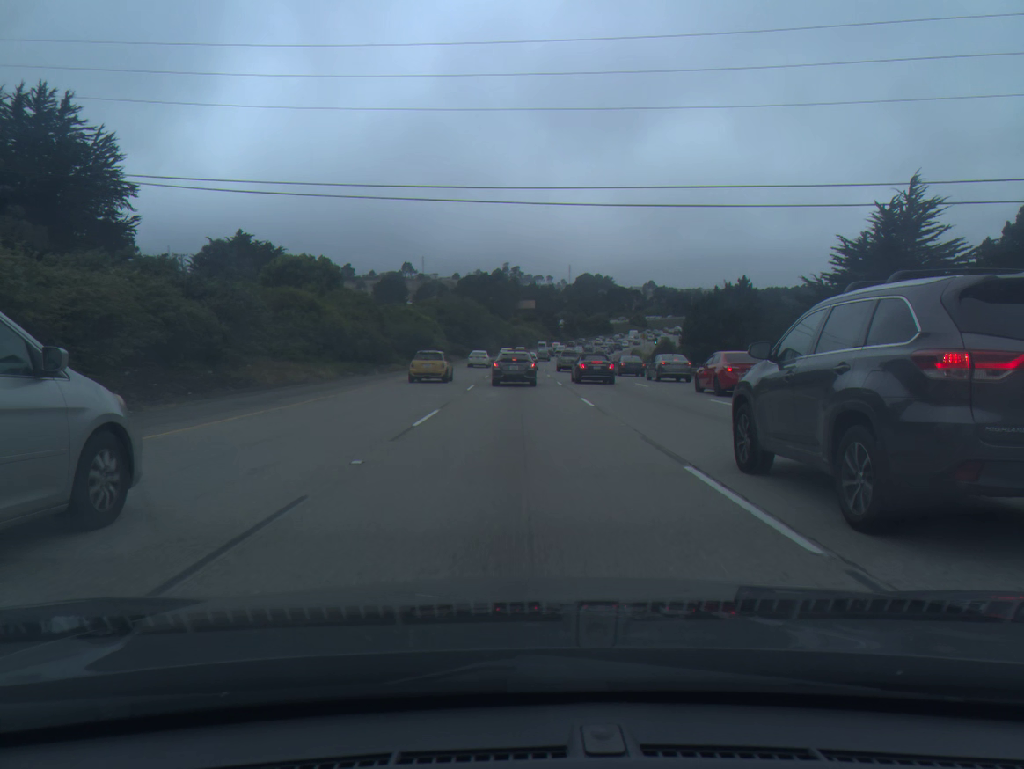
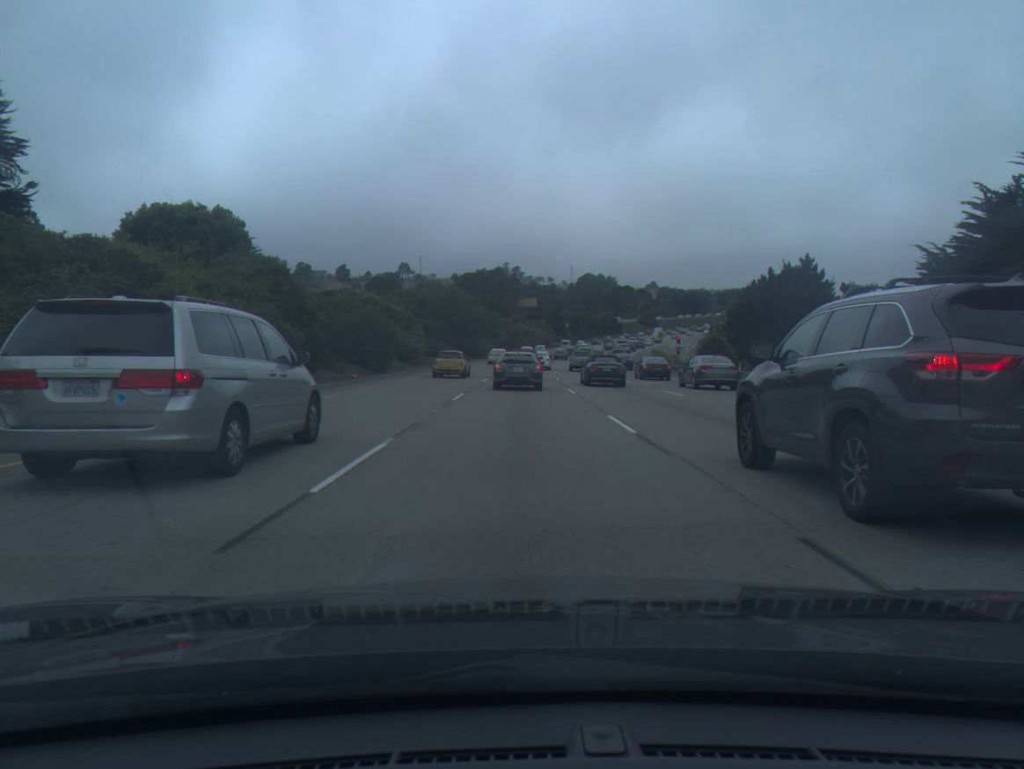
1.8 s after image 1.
(0.0, +21.5) m; 0°
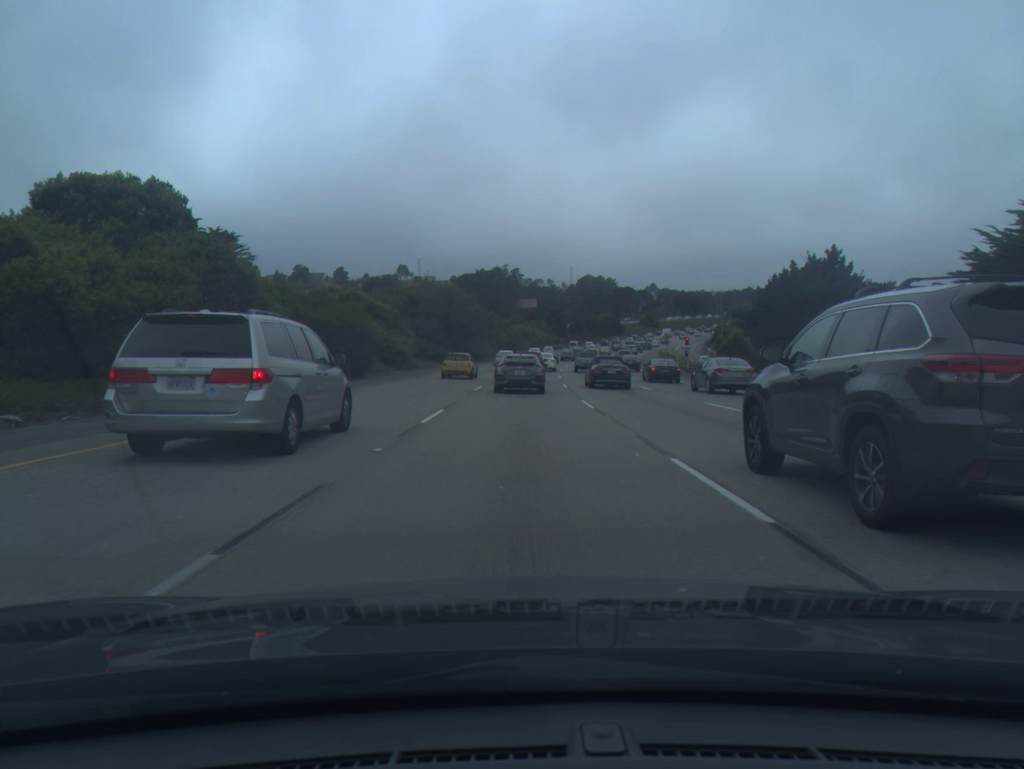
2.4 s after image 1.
(0.0, +6.8) m; 0°
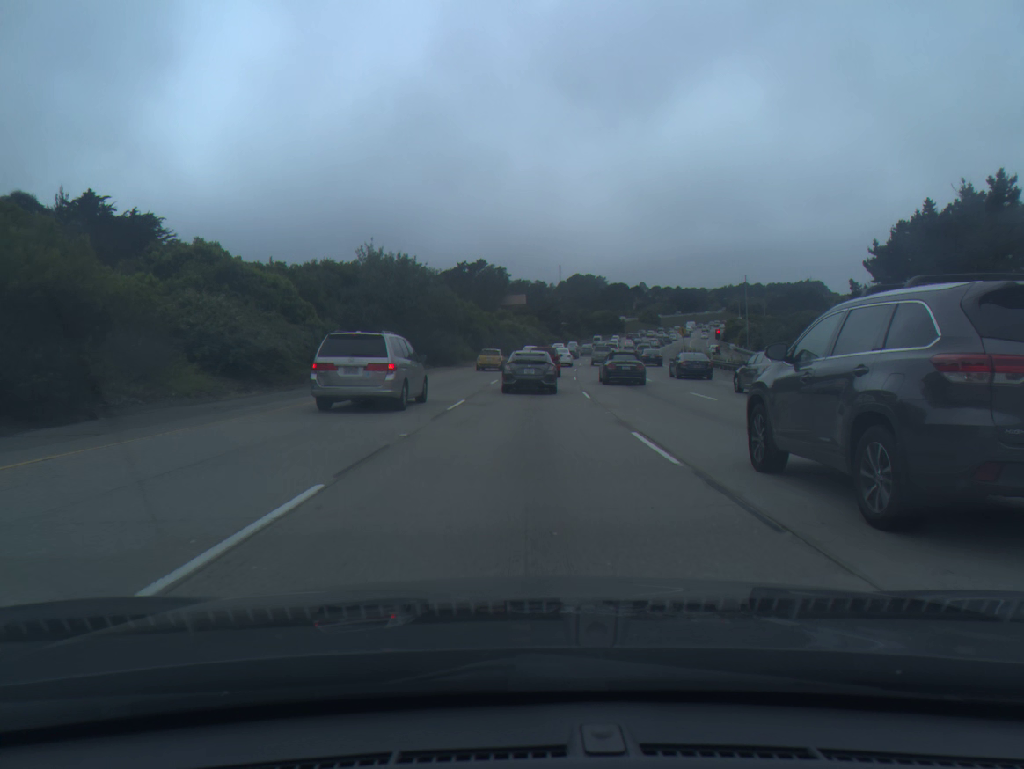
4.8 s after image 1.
(+0.1, +26.0) m; +1°
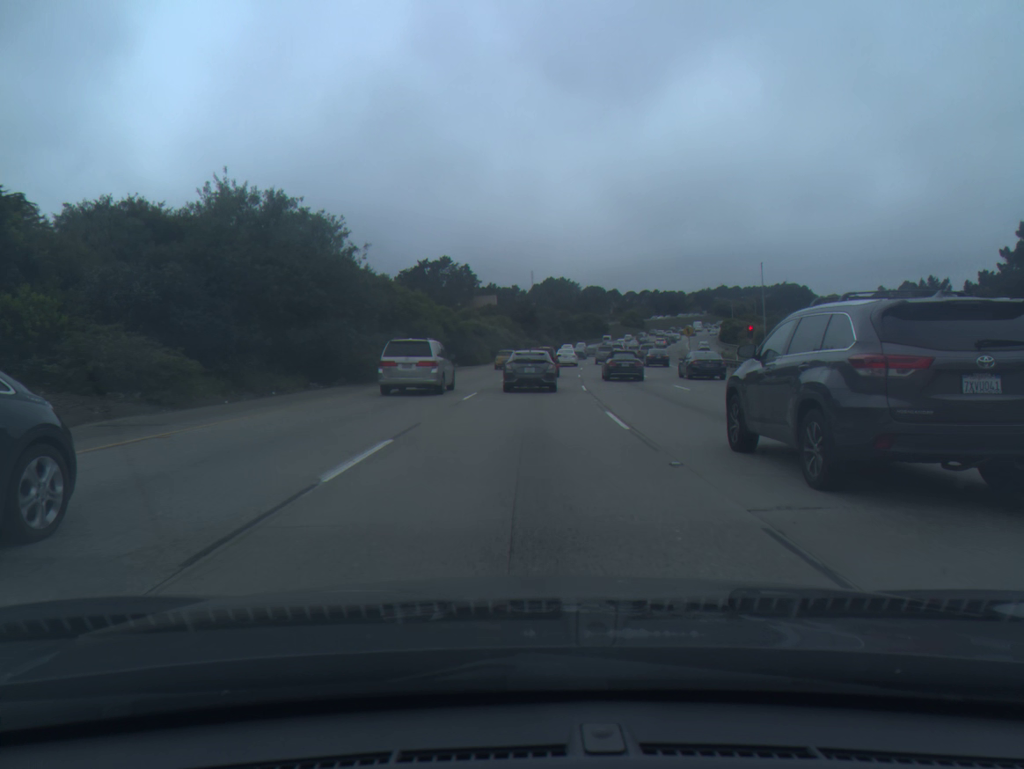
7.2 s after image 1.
(+0.4, +25.1) m; +2°
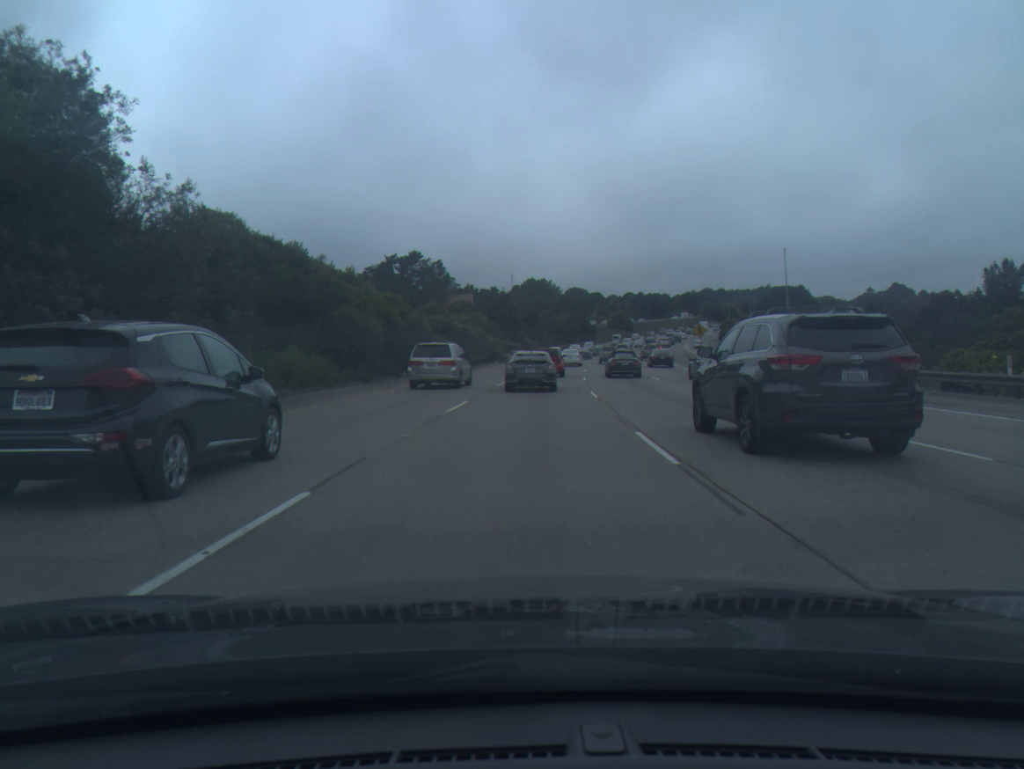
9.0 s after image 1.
(+0.3, +18.7) m; +1°
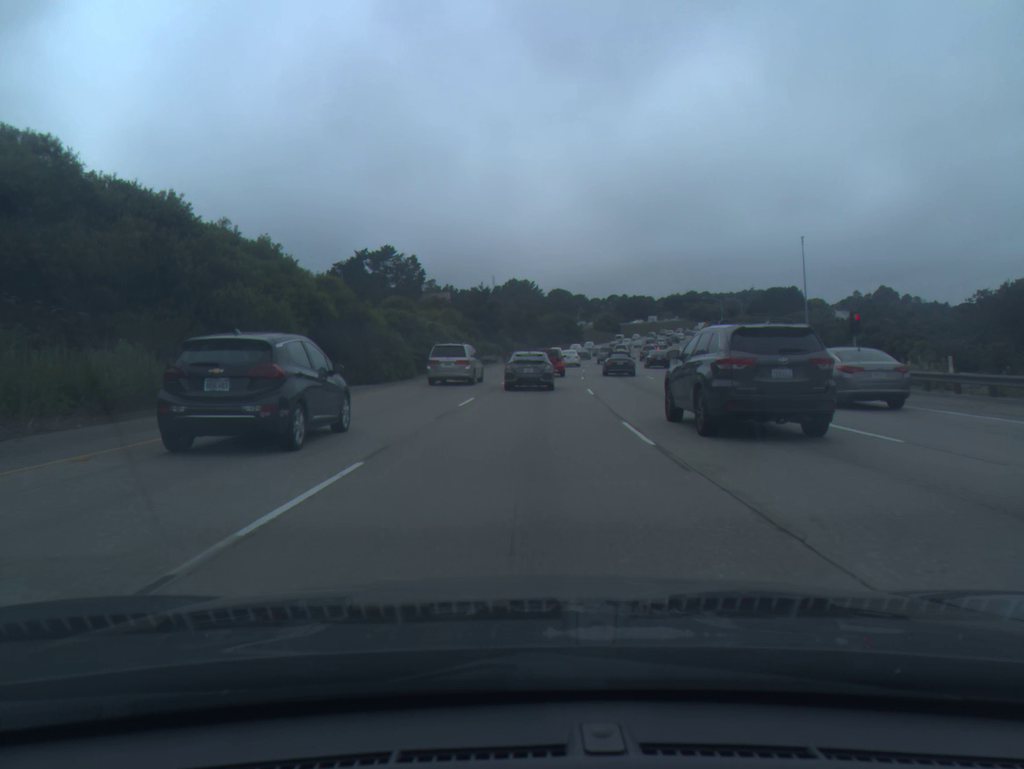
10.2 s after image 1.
(+0.1, +12.4) m; +1°
